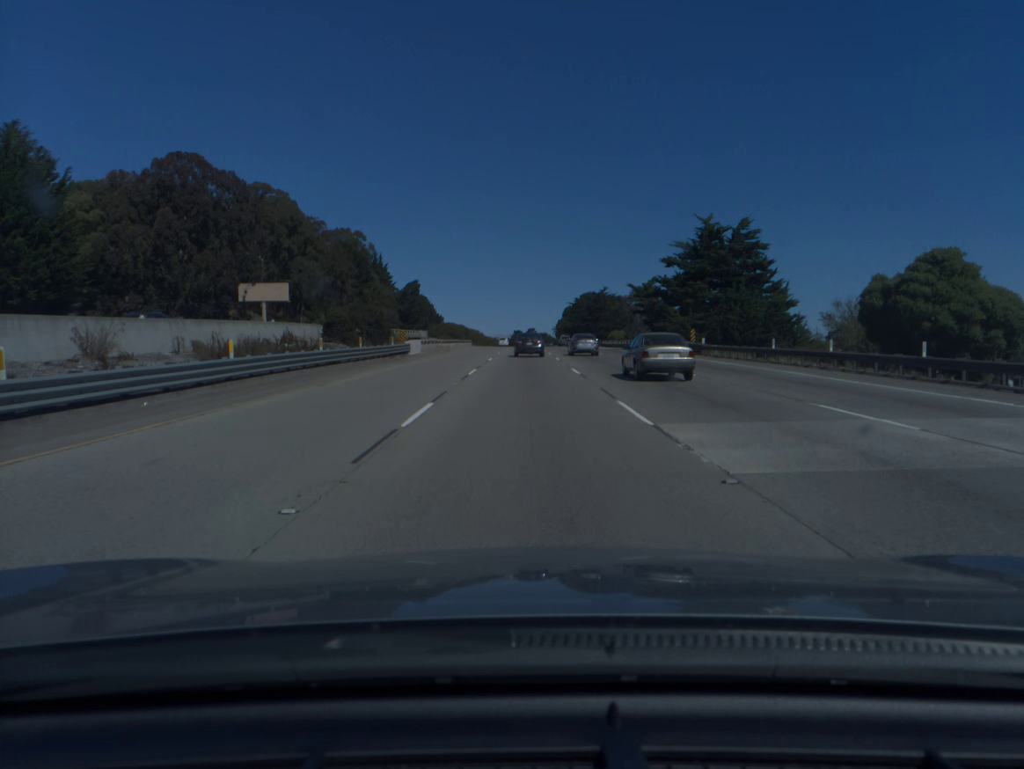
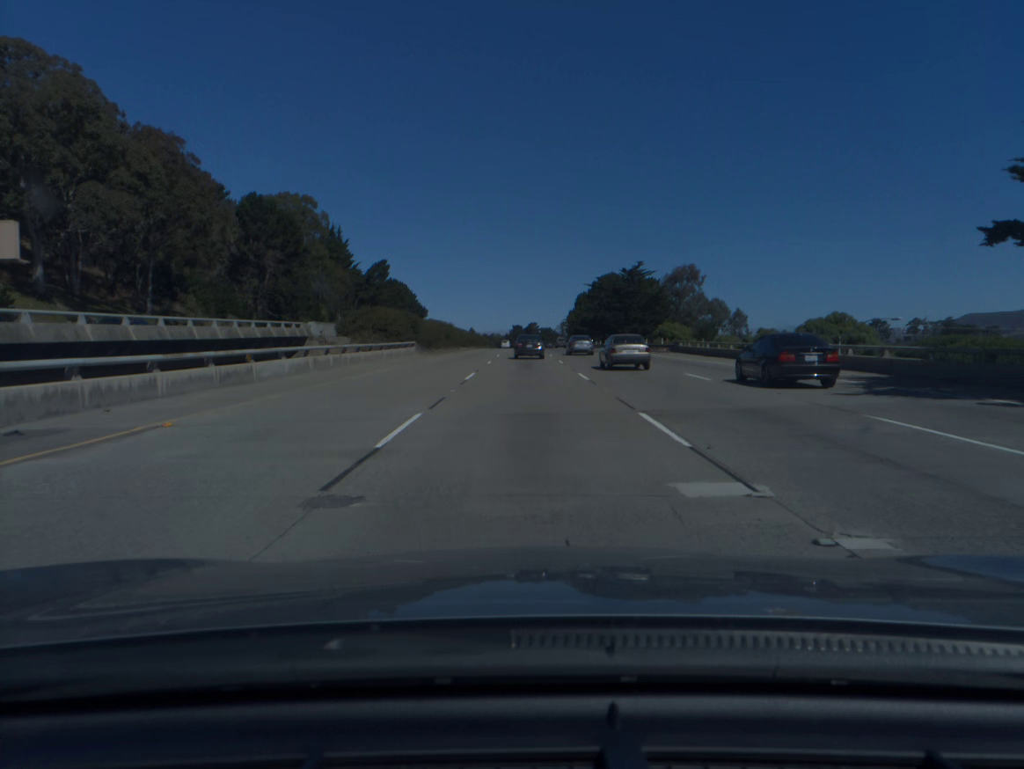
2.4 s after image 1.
(0.0, +61.0) m; 0°
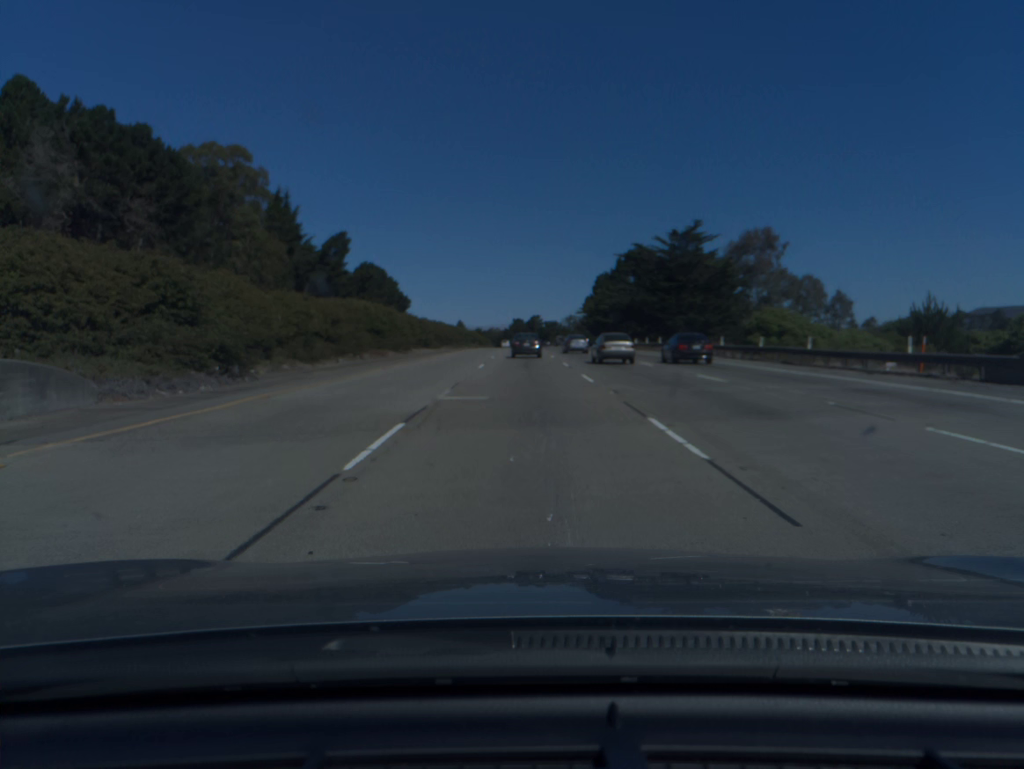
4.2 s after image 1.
(0.0, +45.4) m; 0°
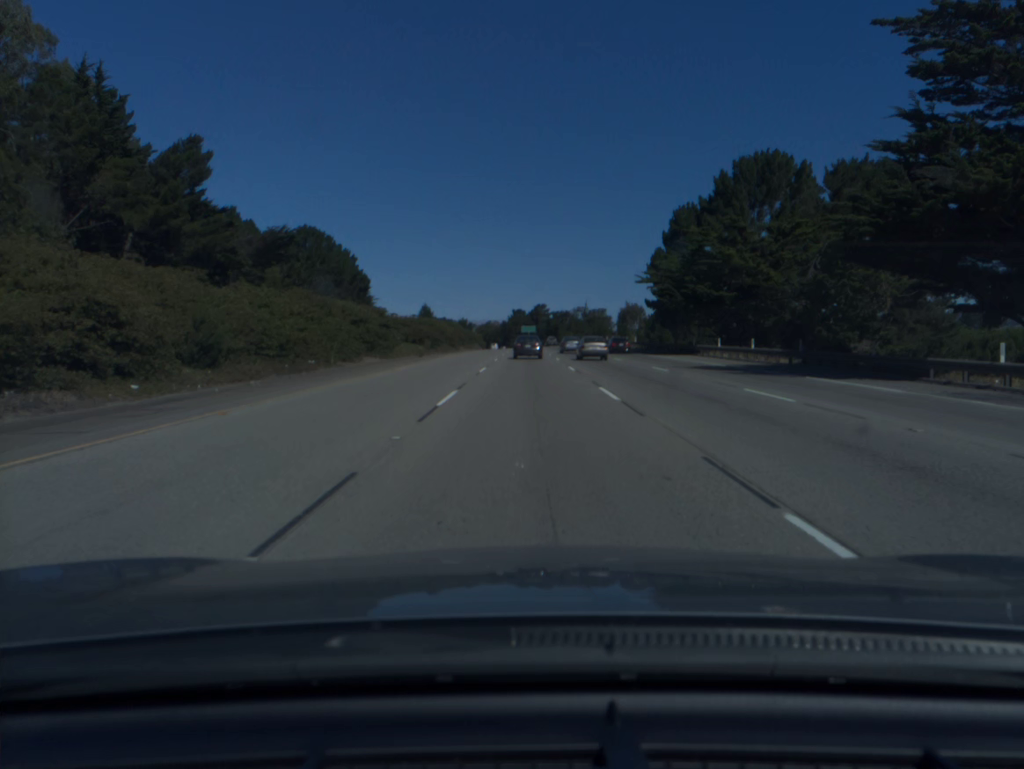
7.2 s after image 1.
(-0.2, +75.5) m; 0°
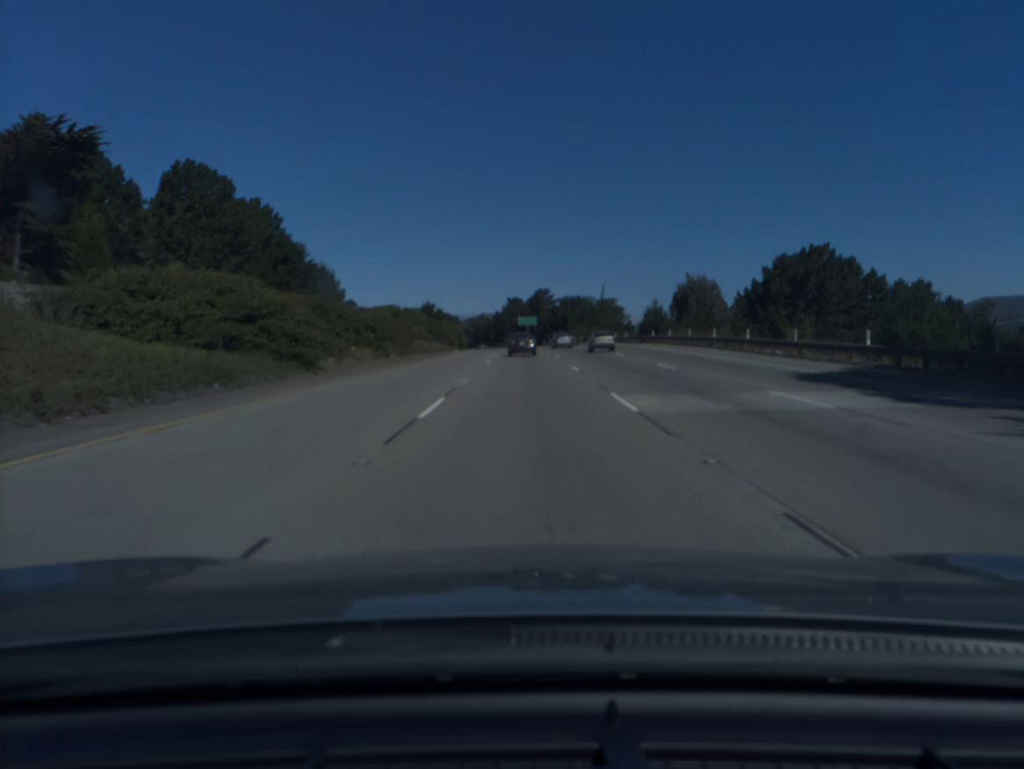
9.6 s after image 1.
(+0.1, +60.9) m; 0°
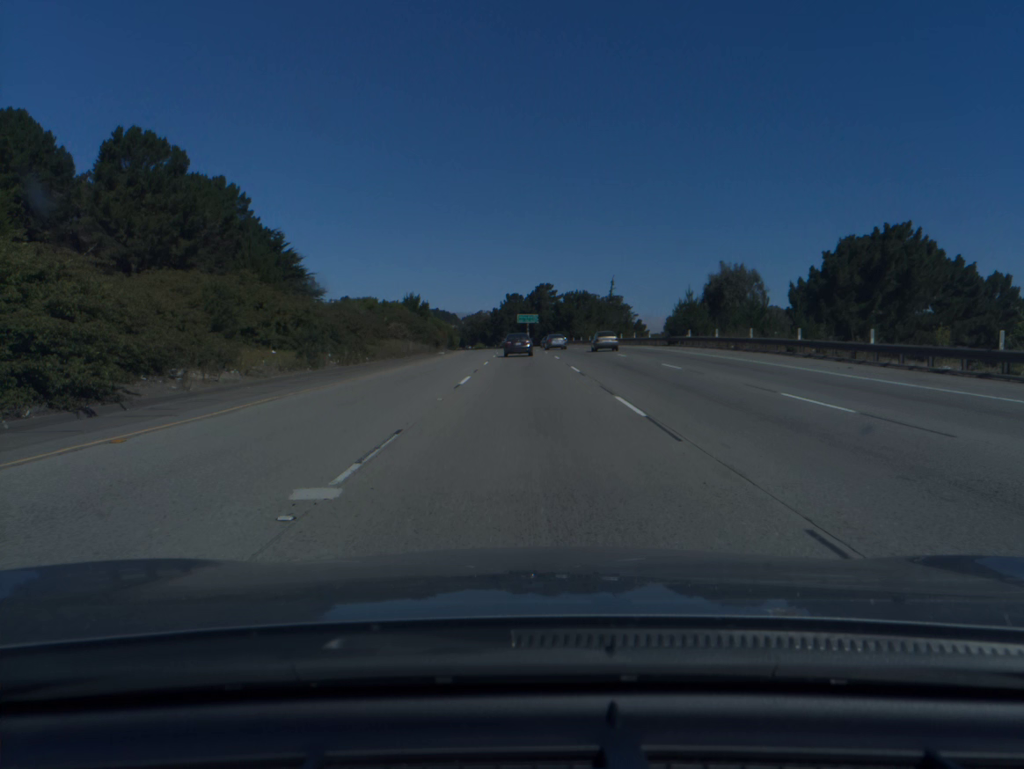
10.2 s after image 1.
(0.0, +15.3) m; 0°
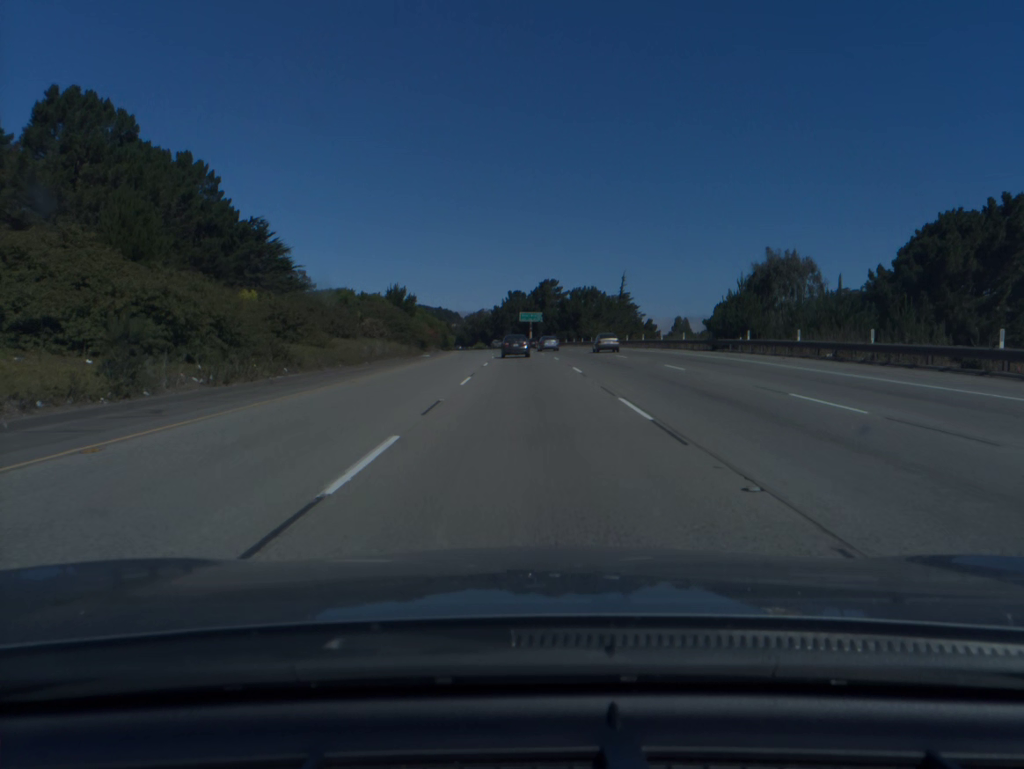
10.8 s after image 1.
(0.0, +15.3) m; 0°
